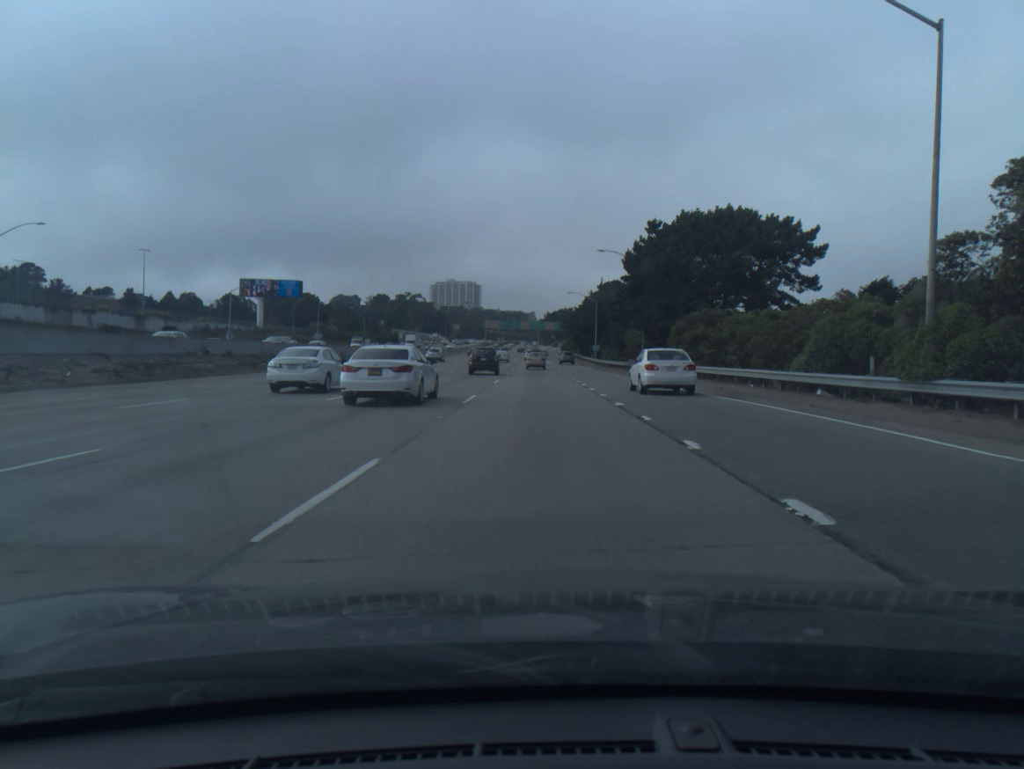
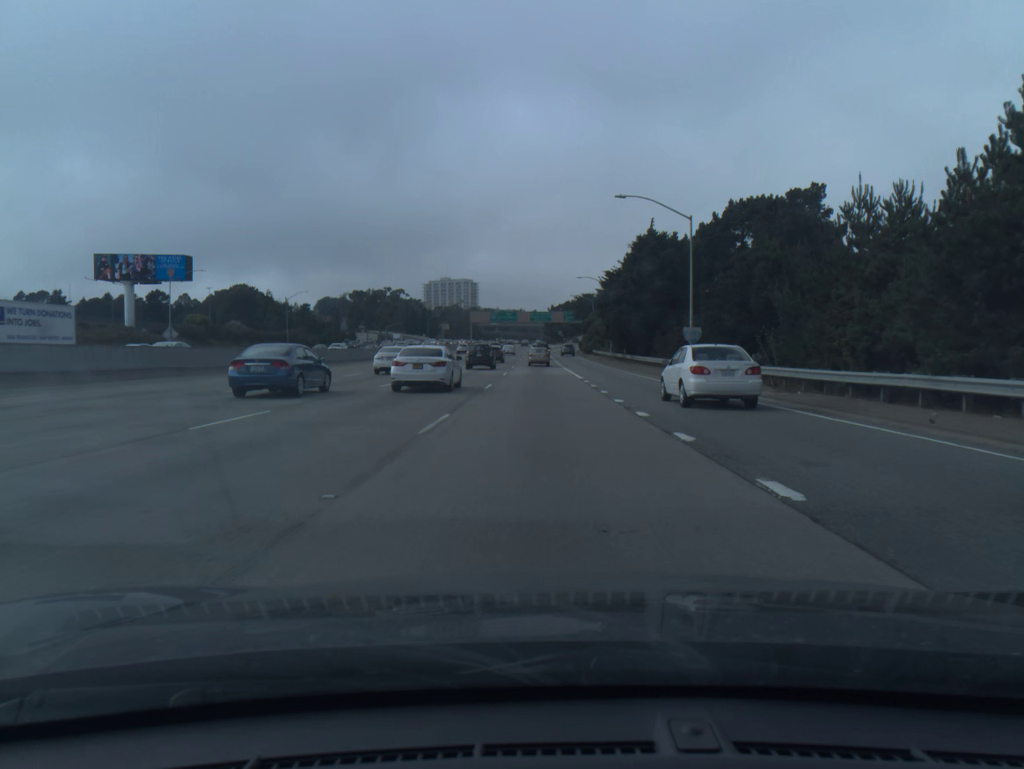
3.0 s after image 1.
(-0.5, +66.5) m; 0°
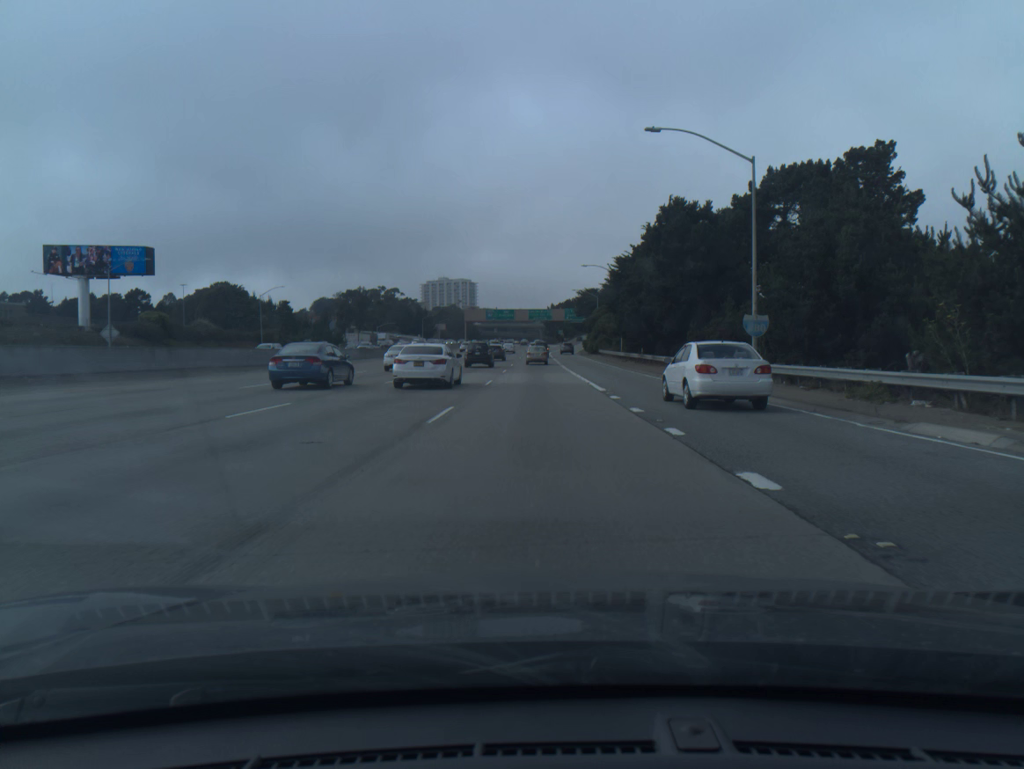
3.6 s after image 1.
(0.0, +13.3) m; 0°
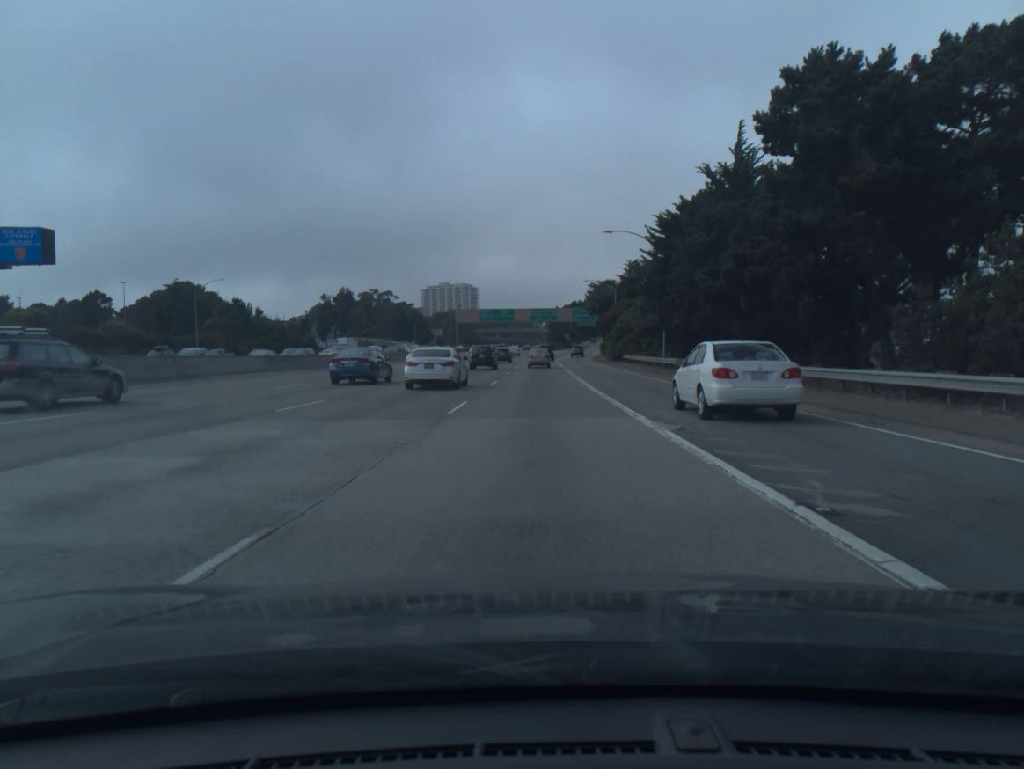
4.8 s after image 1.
(-0.1, +26.5) m; 0°
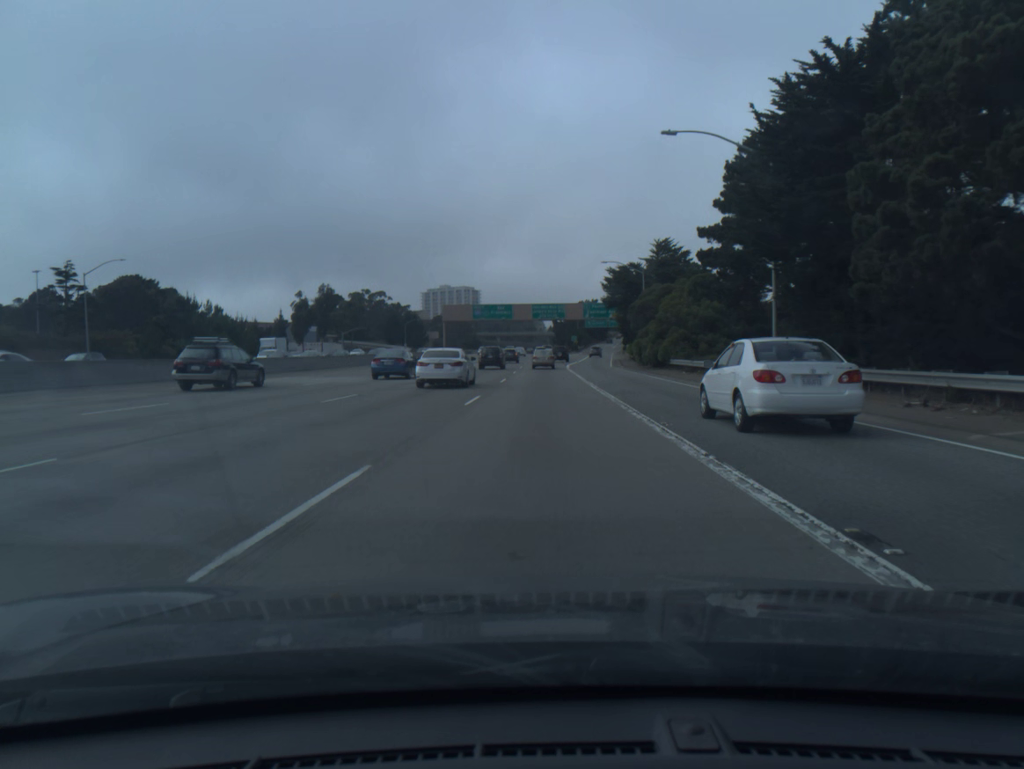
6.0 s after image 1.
(-0.1, +26.3) m; 0°
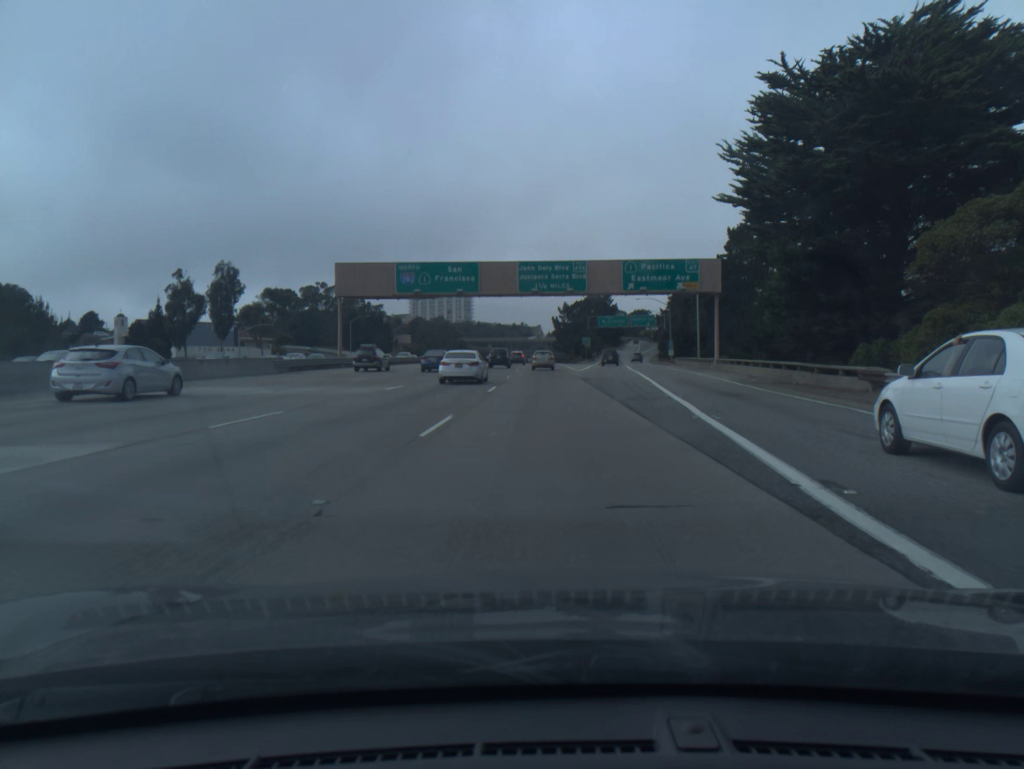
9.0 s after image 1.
(+0.2, +65.4) m; 0°
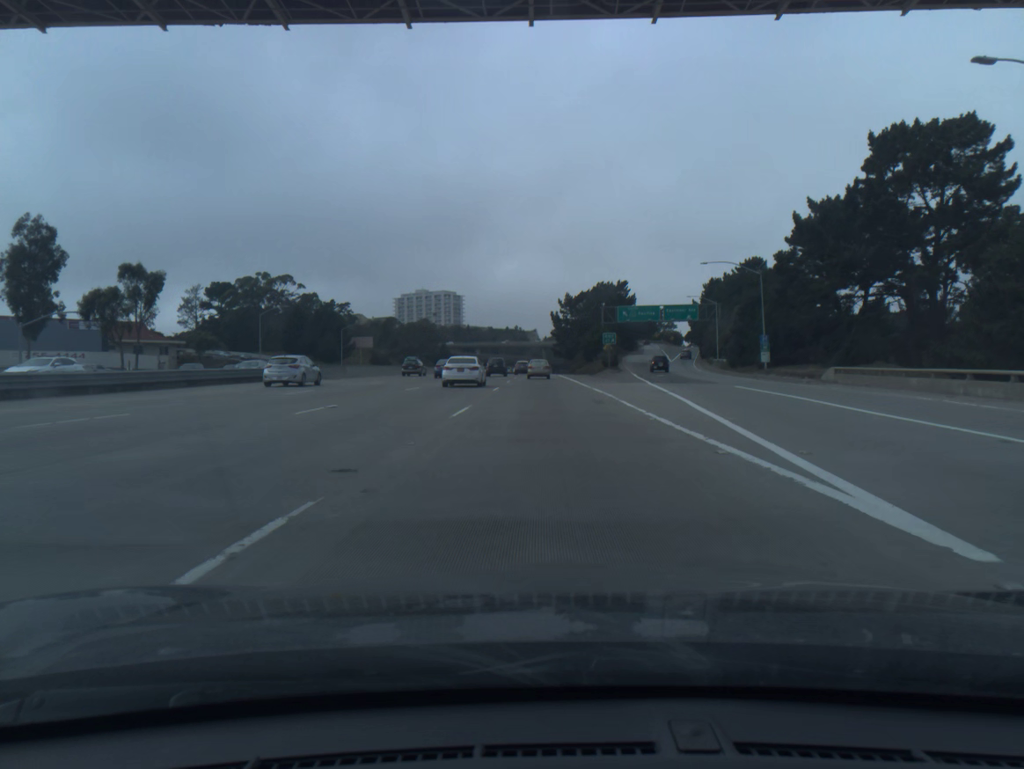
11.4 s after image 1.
(+0.2, +53.3) m; 0°
